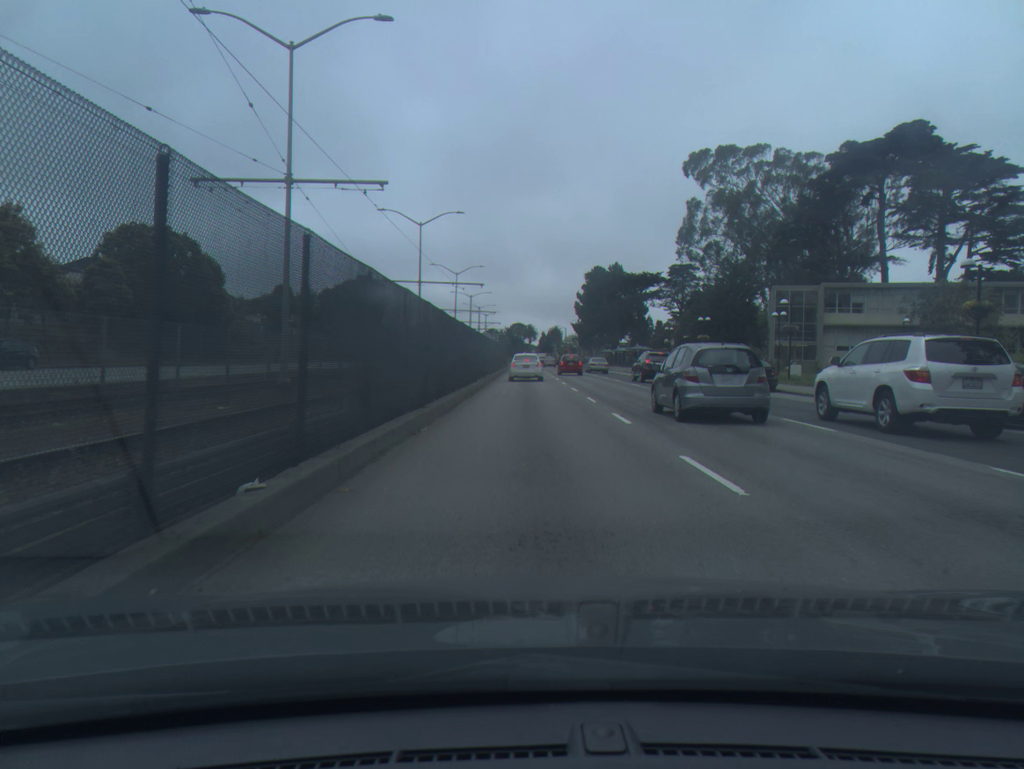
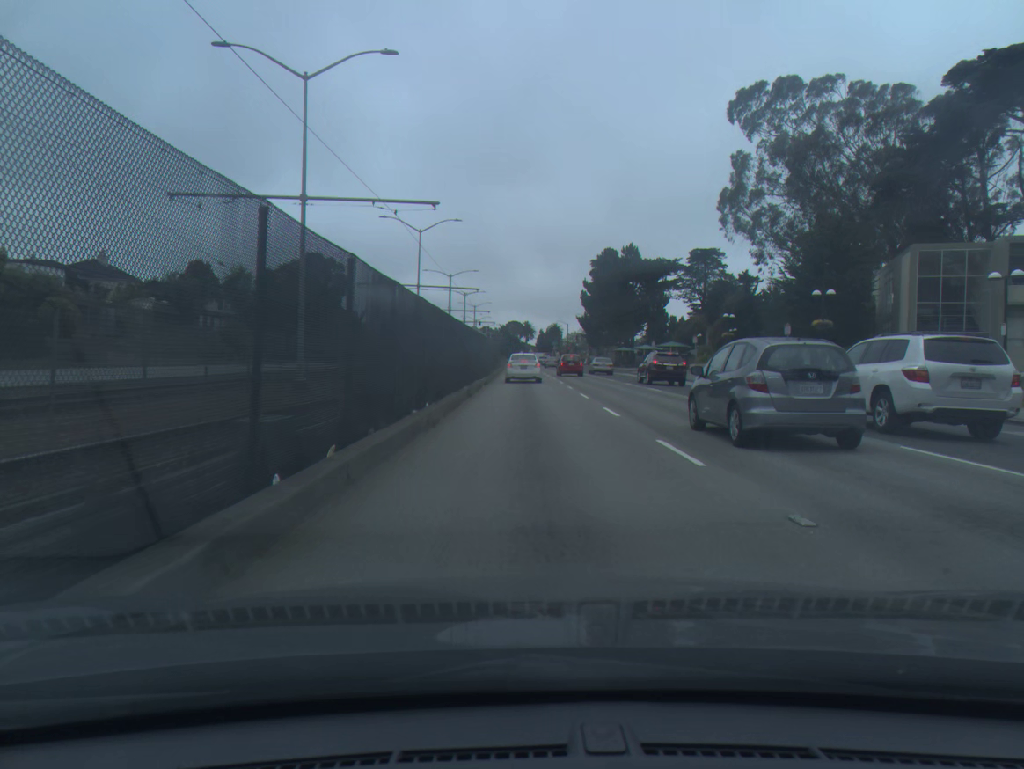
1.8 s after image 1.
(0.0, +27.9) m; 0°
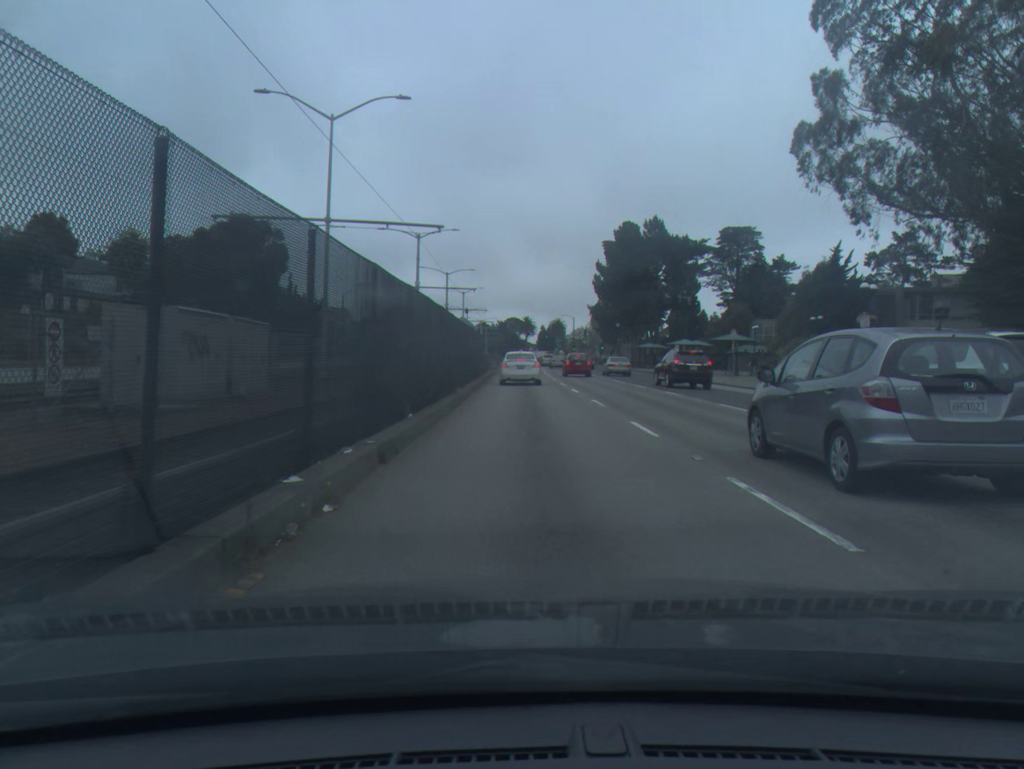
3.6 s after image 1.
(0.0, +26.2) m; 0°
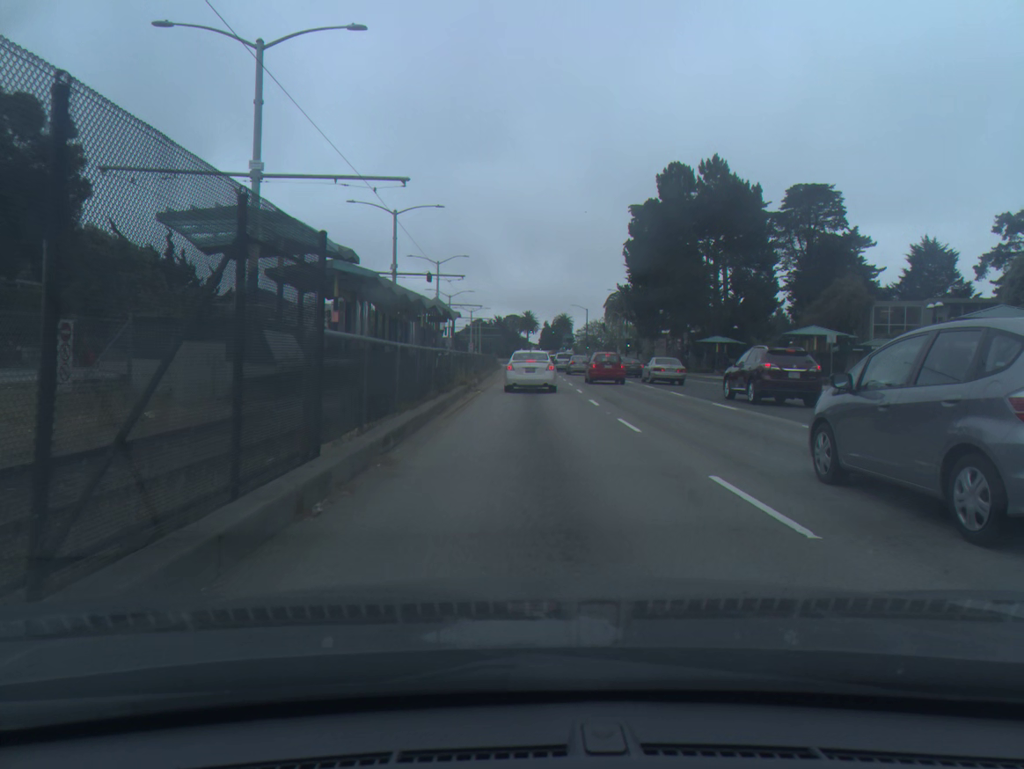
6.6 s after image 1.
(0.0, +36.6) m; 0°
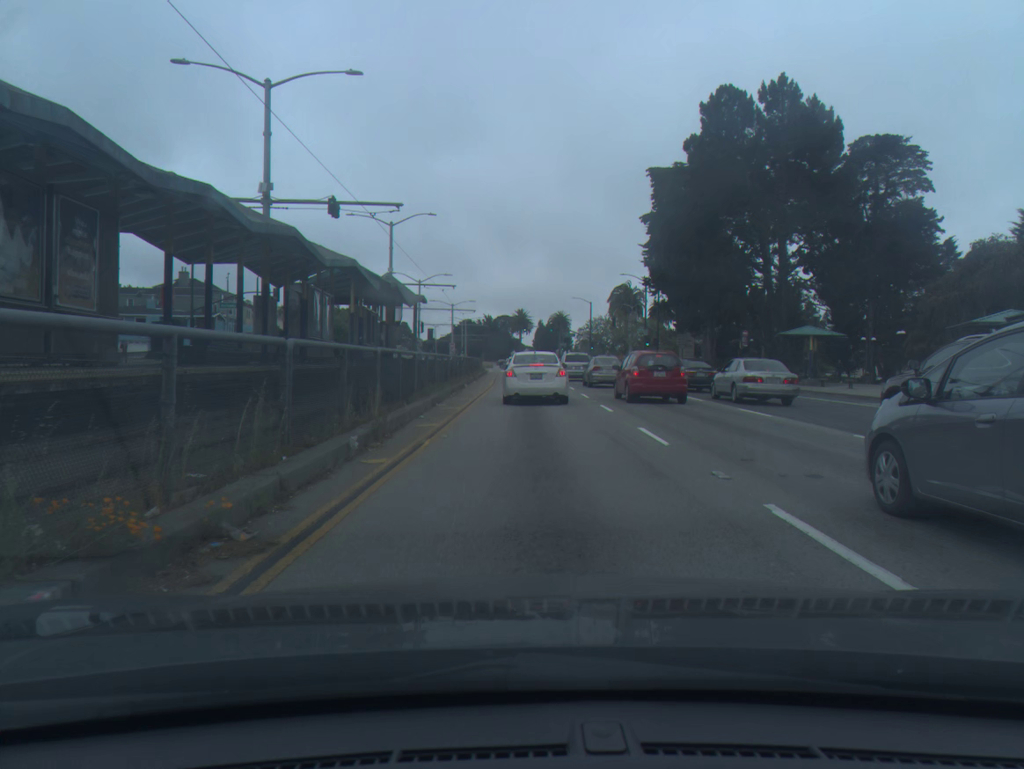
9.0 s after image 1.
(+0.1, +23.7) m; 0°
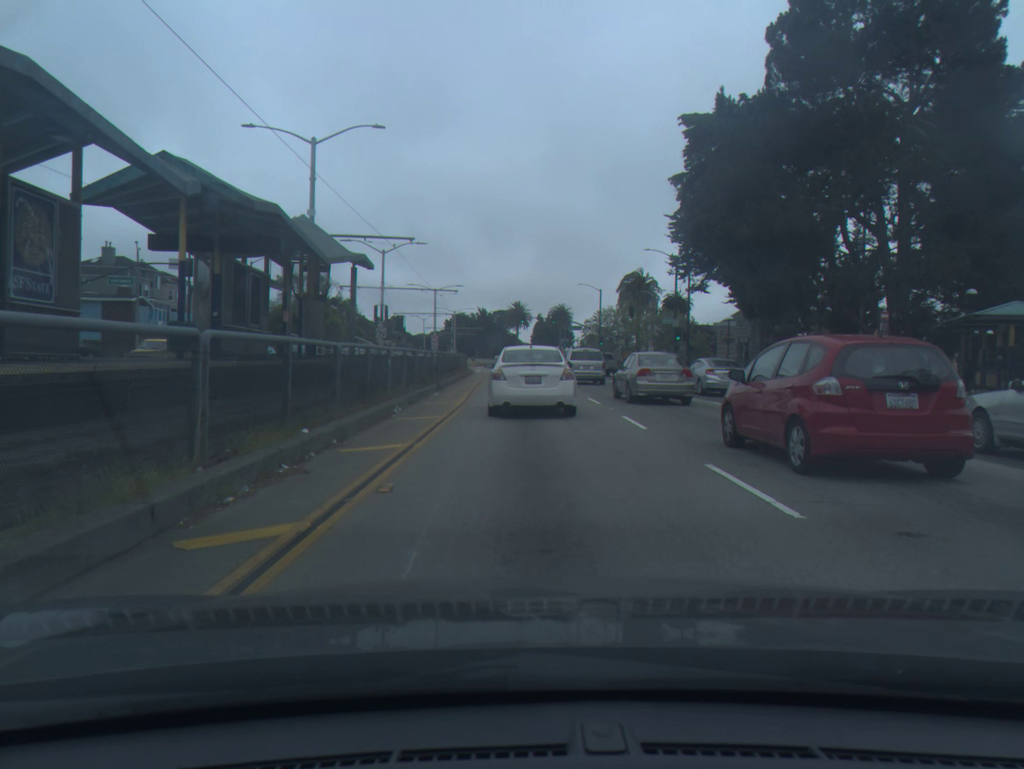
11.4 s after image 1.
(+0.1, +19.6) m; 0°
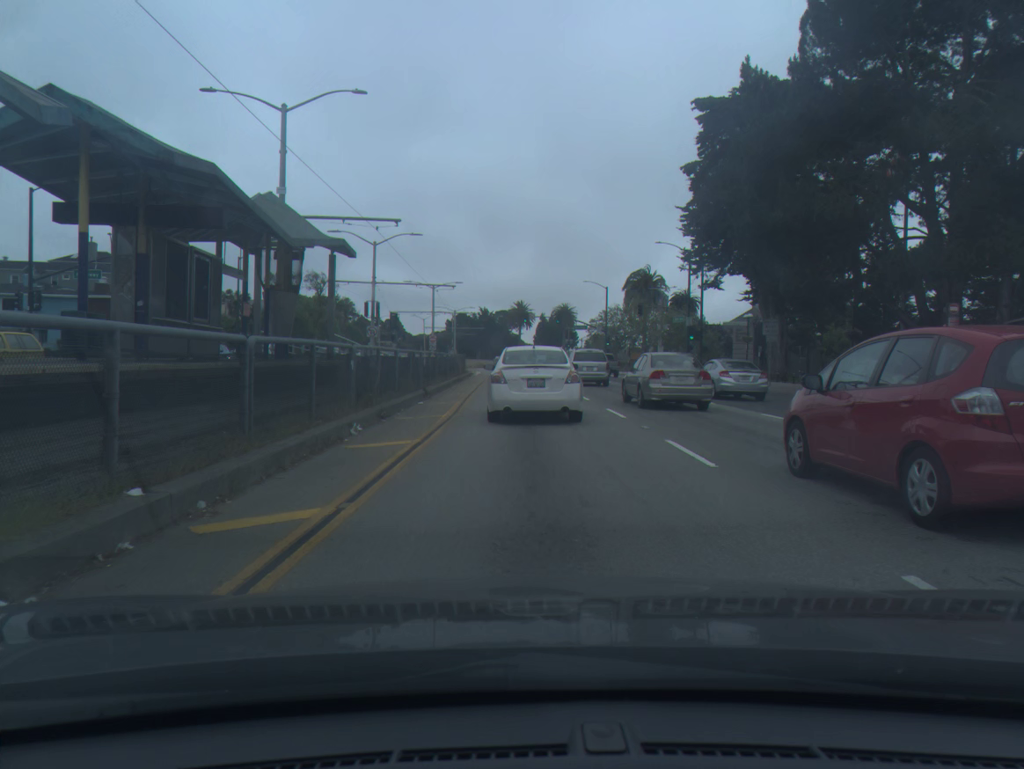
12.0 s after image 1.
(0.0, +4.6) m; 0°
